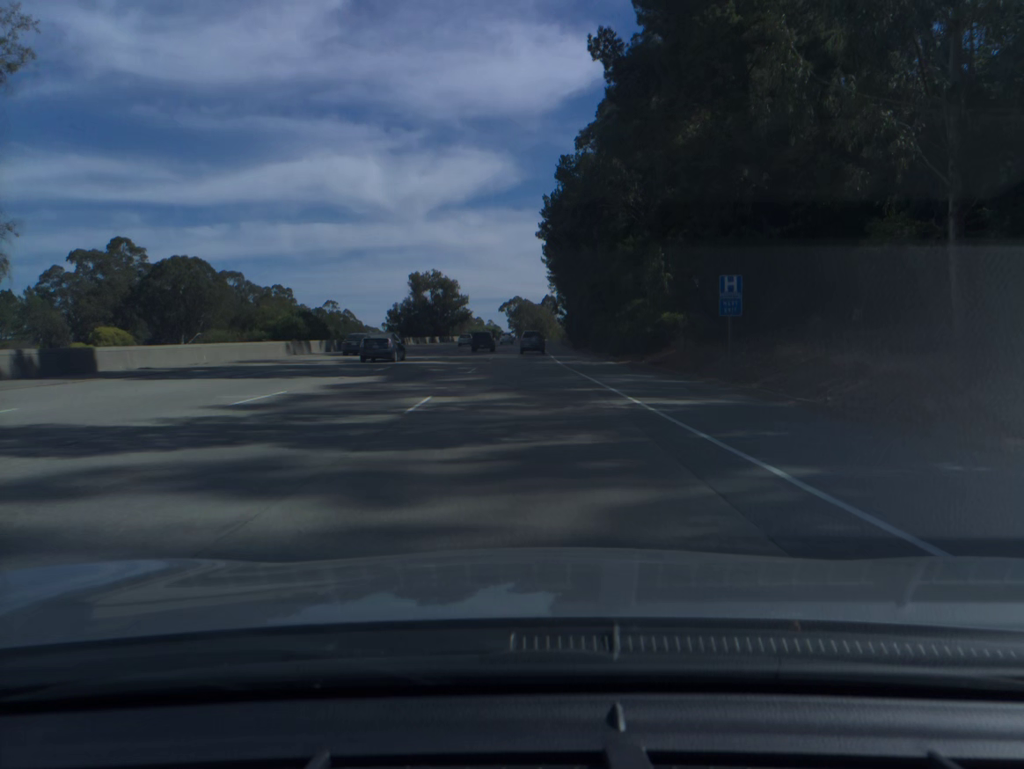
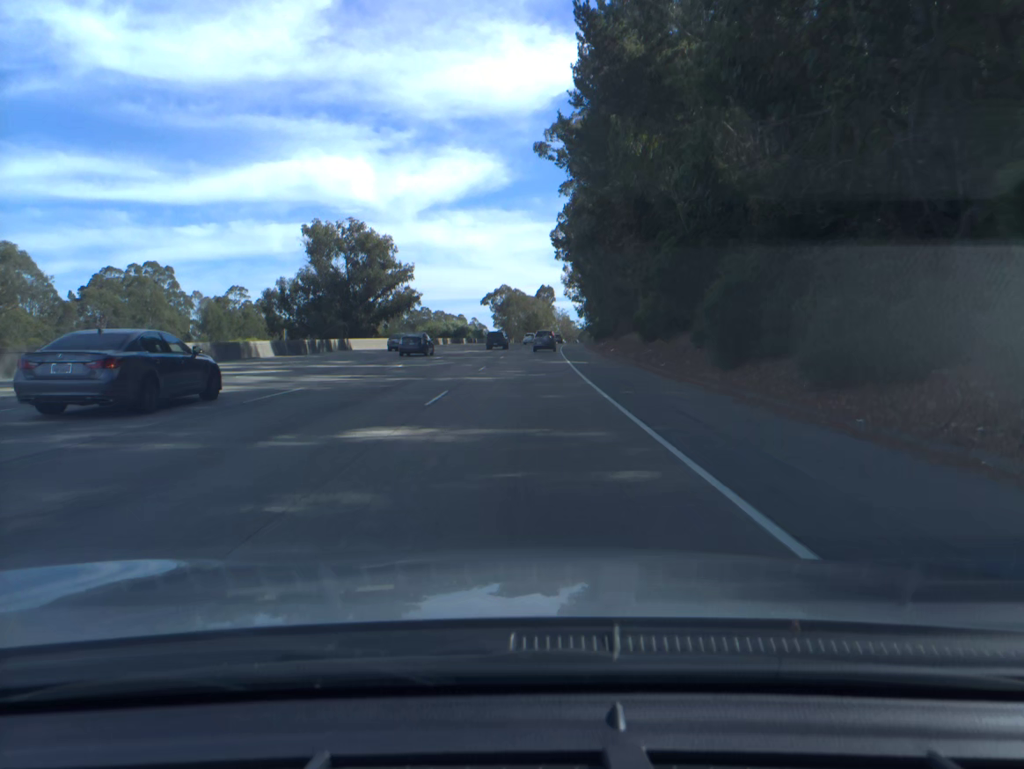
(-0.2, +86.9) m; 0°
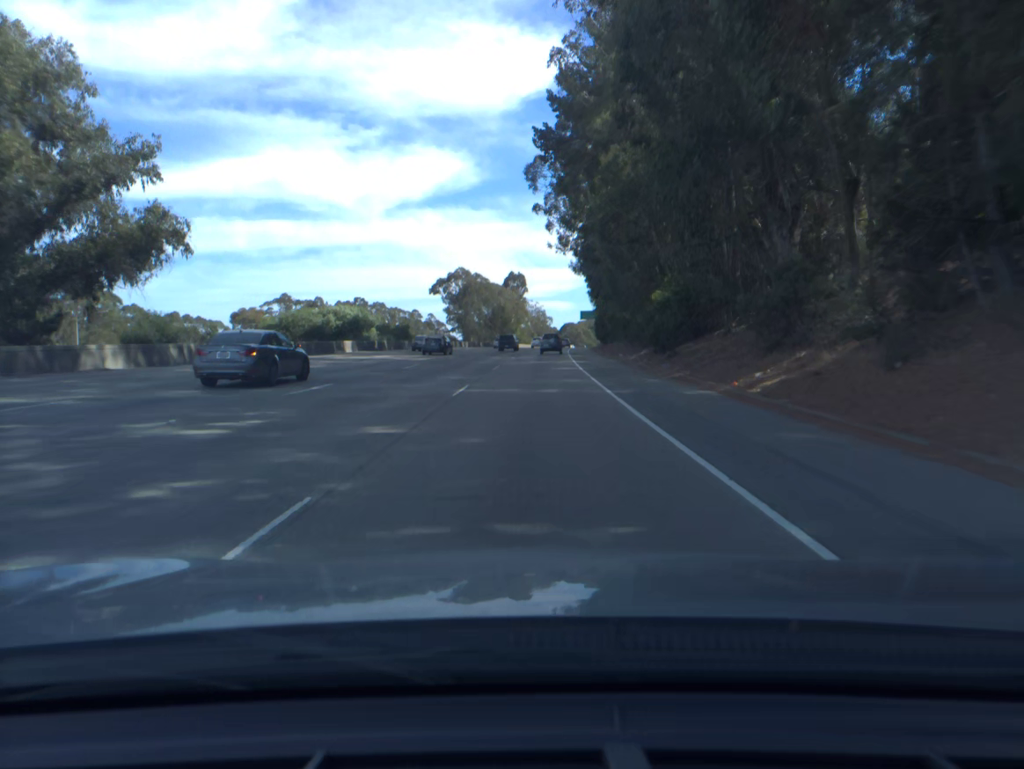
(+1.3, +70.9) m; +2°
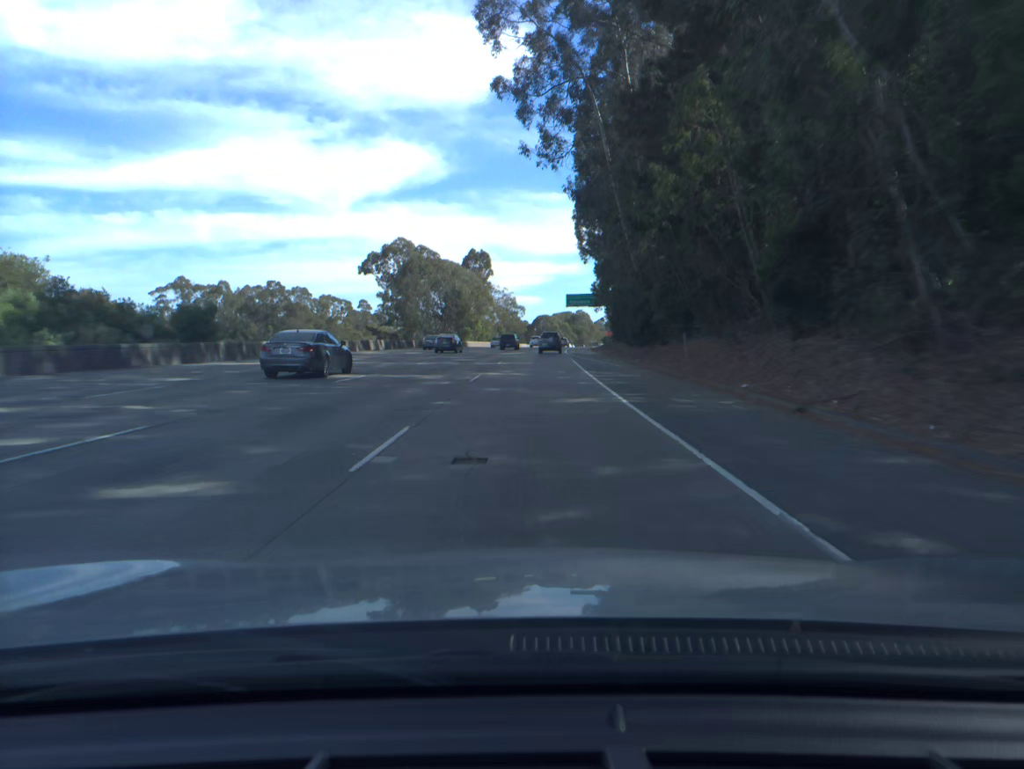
(+1.1, +53.7) m; +2°
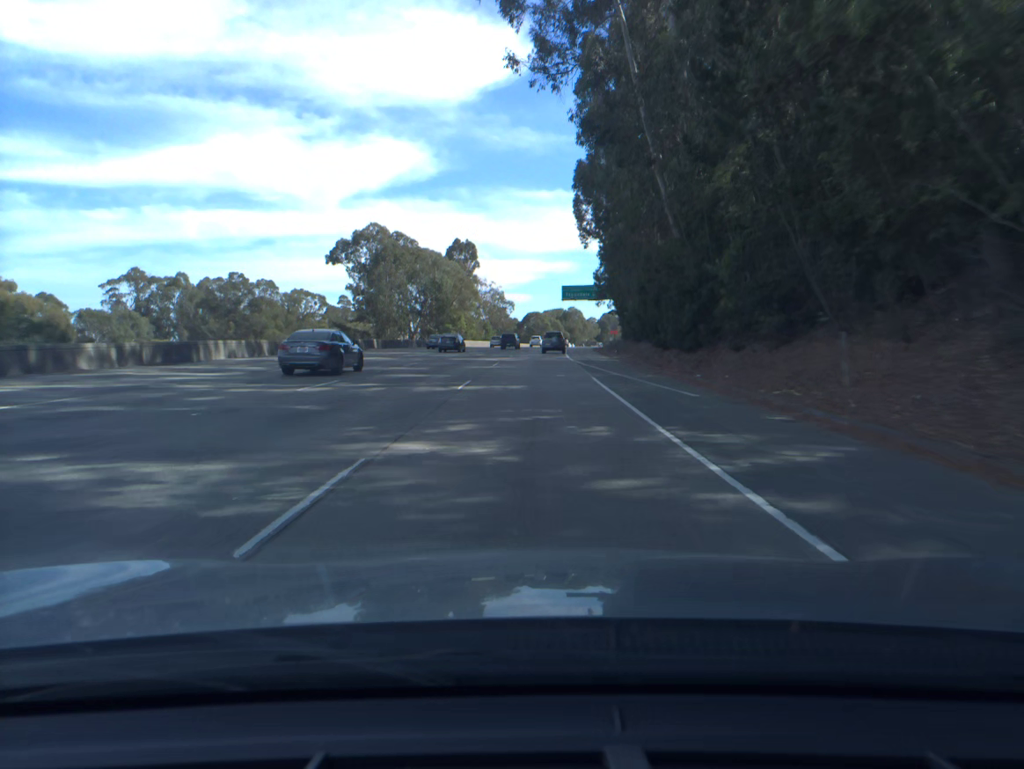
(+0.1, +17.8) m; +1°
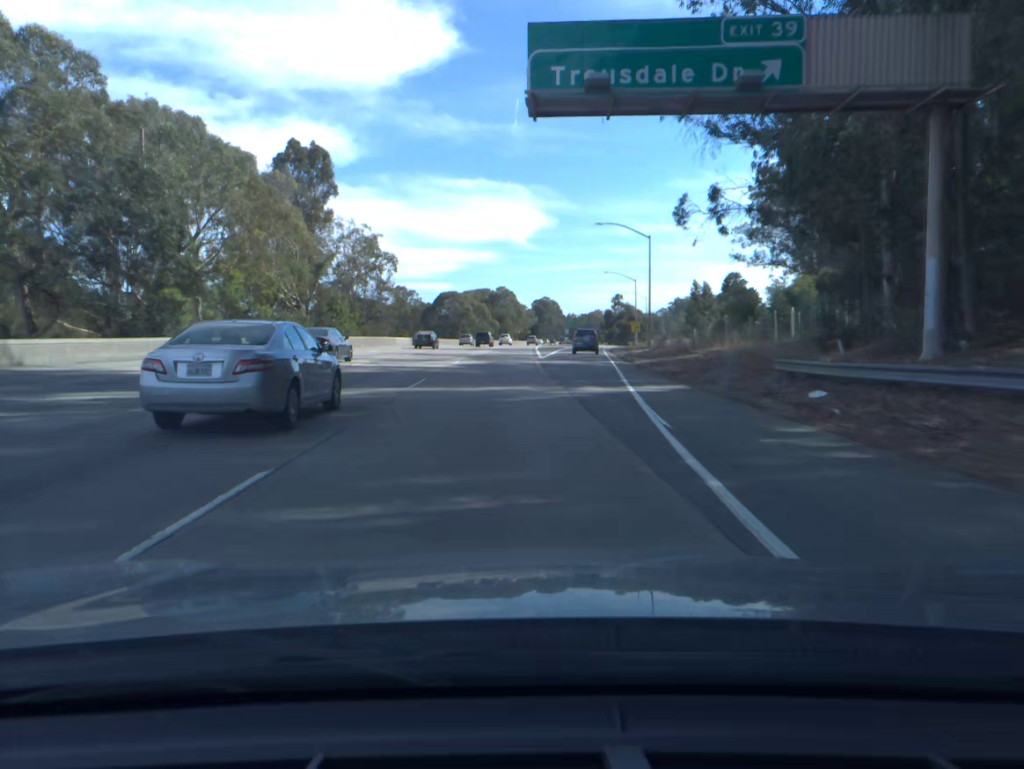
(+2.9, +89.0) m; +5°
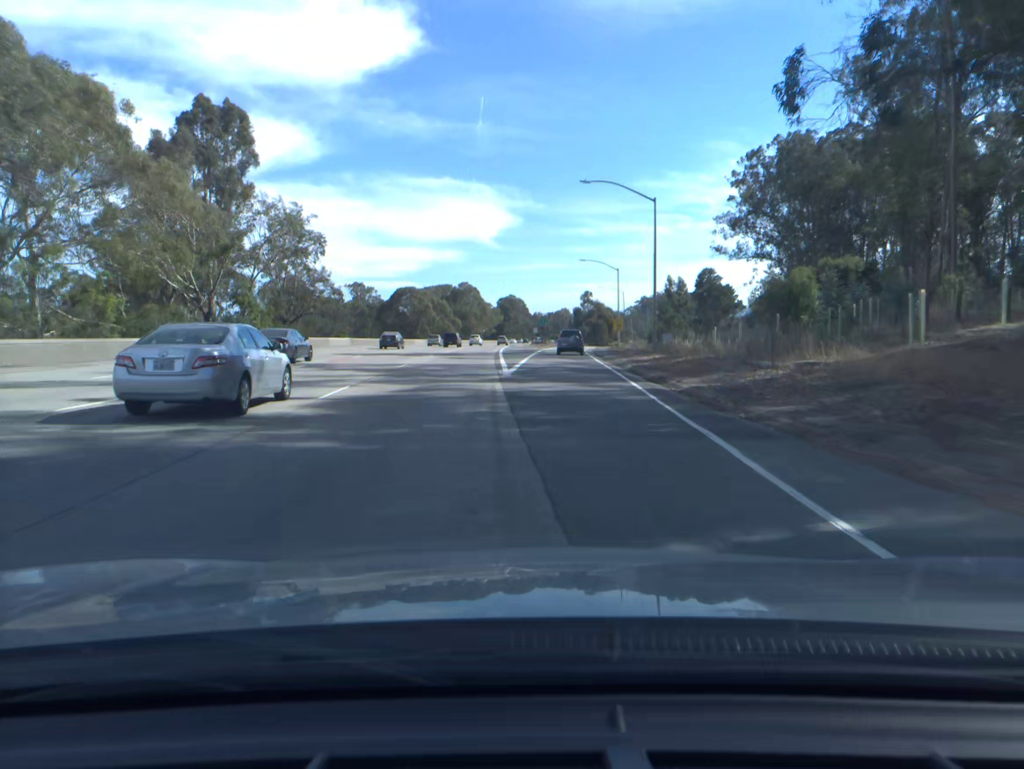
(+0.4, +17.6) m; +2°
